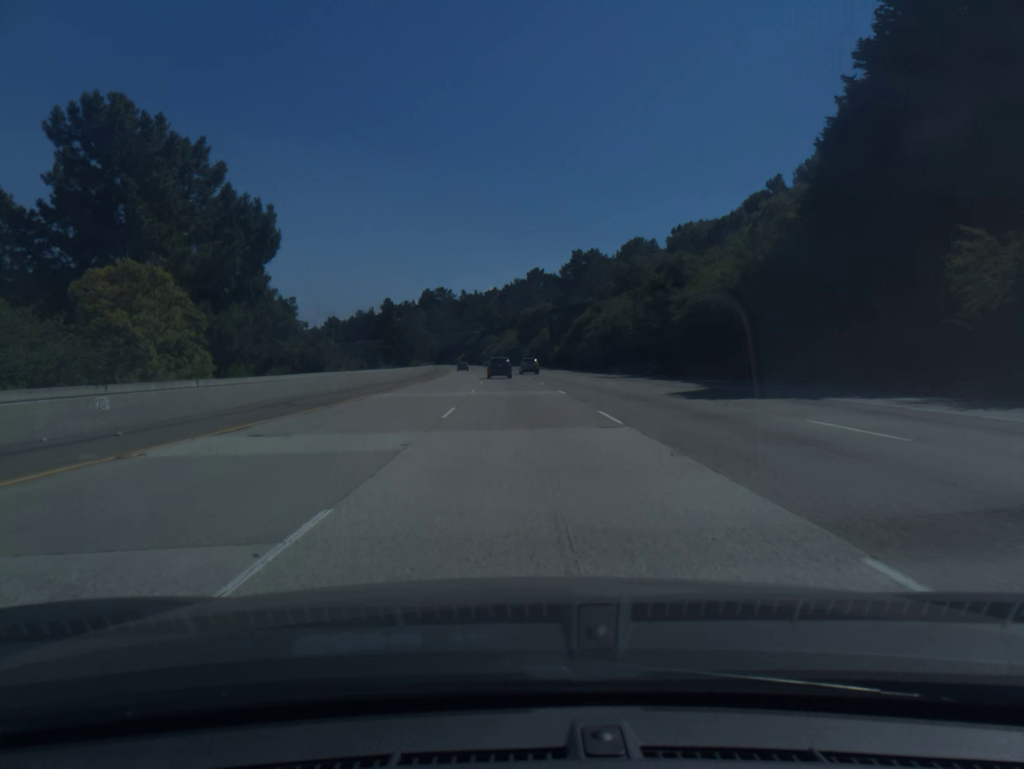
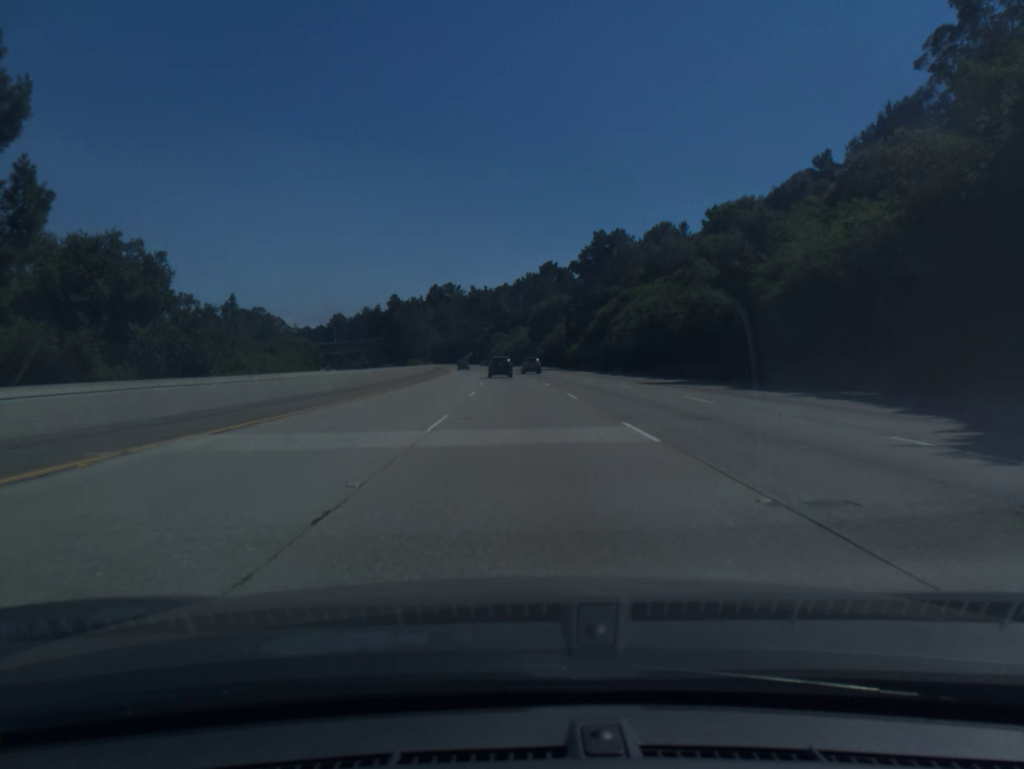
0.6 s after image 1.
(-0.2, +18.3) m; -1°
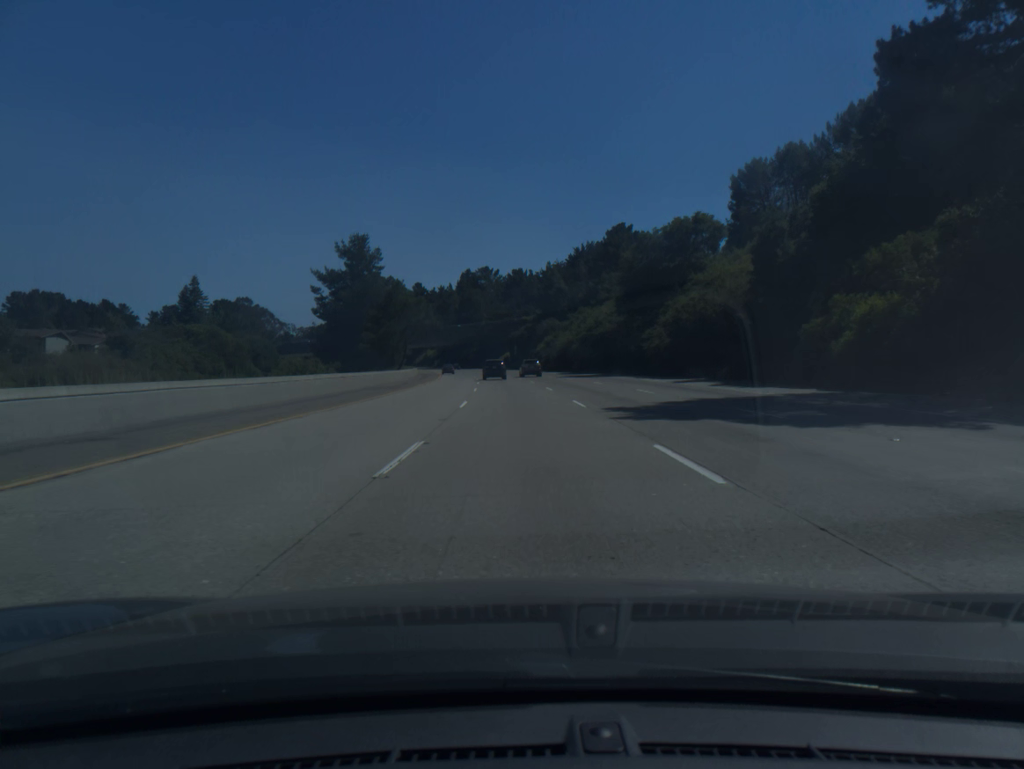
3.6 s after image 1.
(-2.8, +92.0) m; -3°
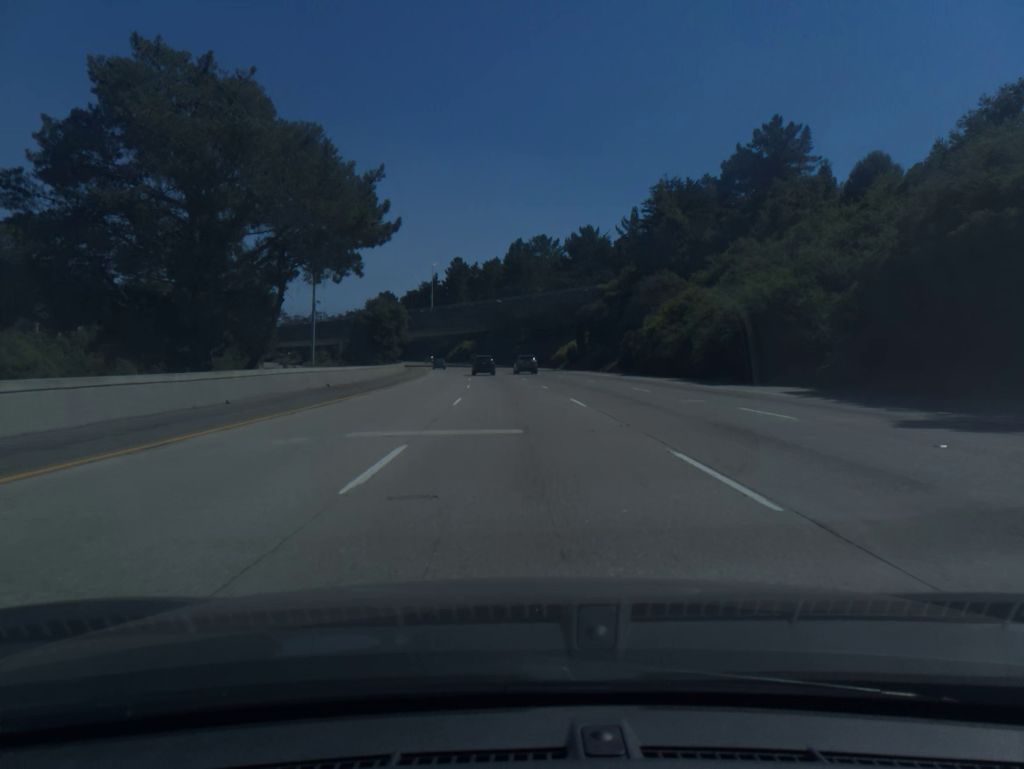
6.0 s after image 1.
(-2.3, +74.3) m; -4°
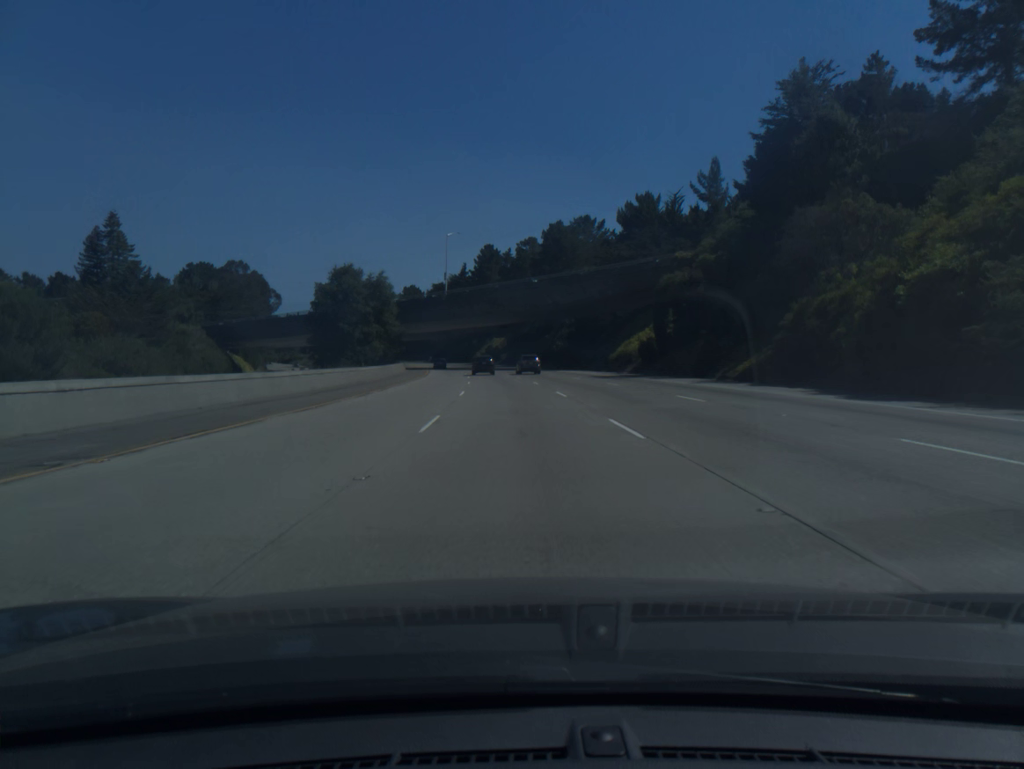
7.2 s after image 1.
(-0.8, +37.4) m; -3°
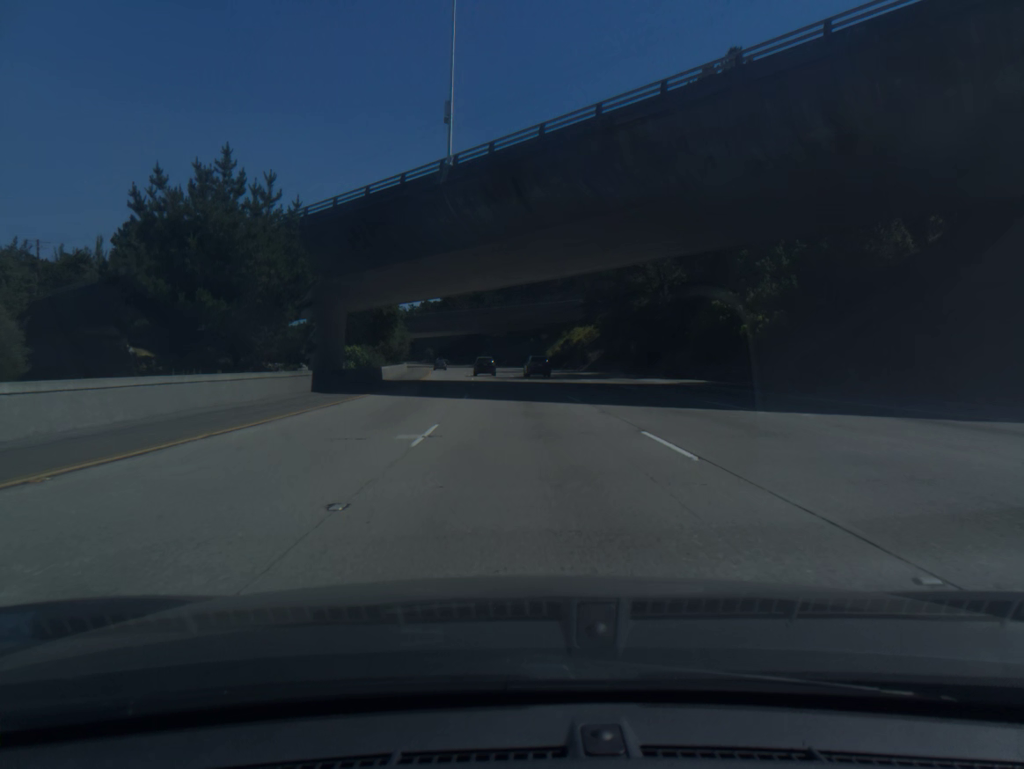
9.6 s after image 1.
(-3.6, +74.9) m; -5°
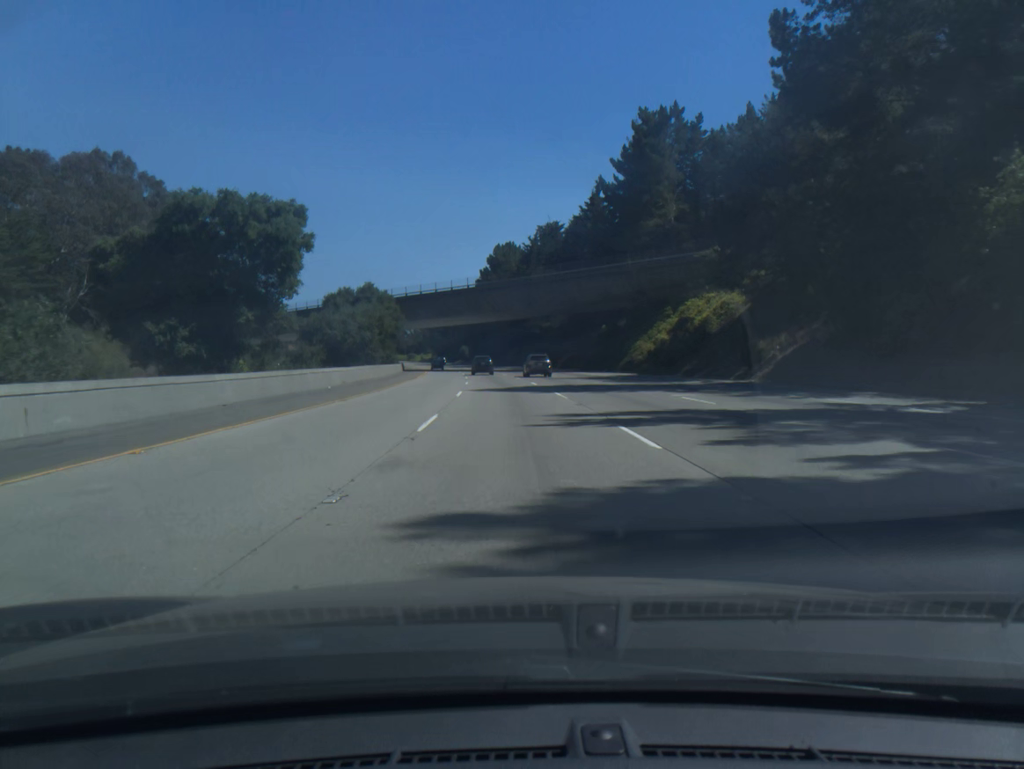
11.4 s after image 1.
(-1.7, +56.3) m; -4°
